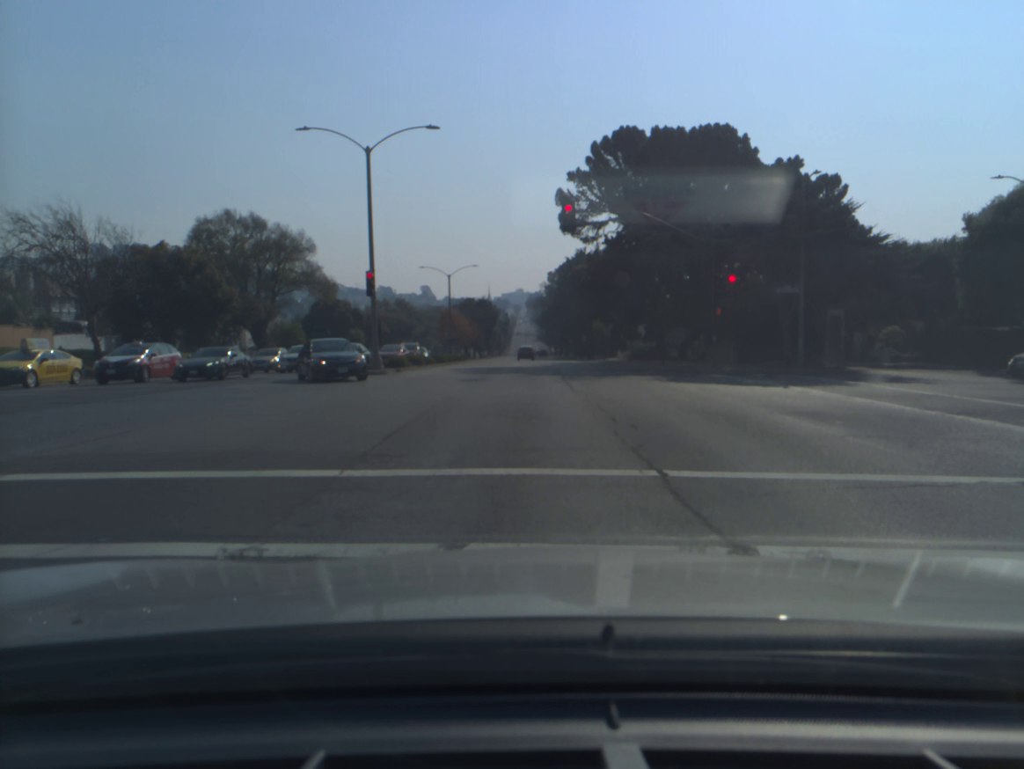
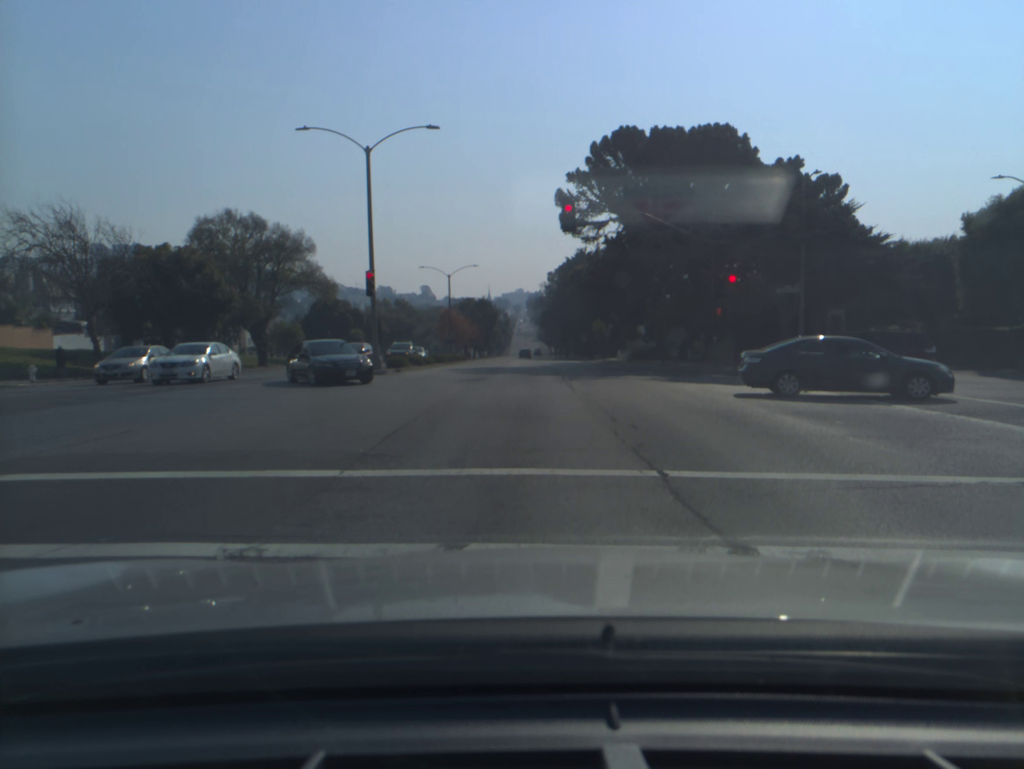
(0.0, 0.0) m; 0°
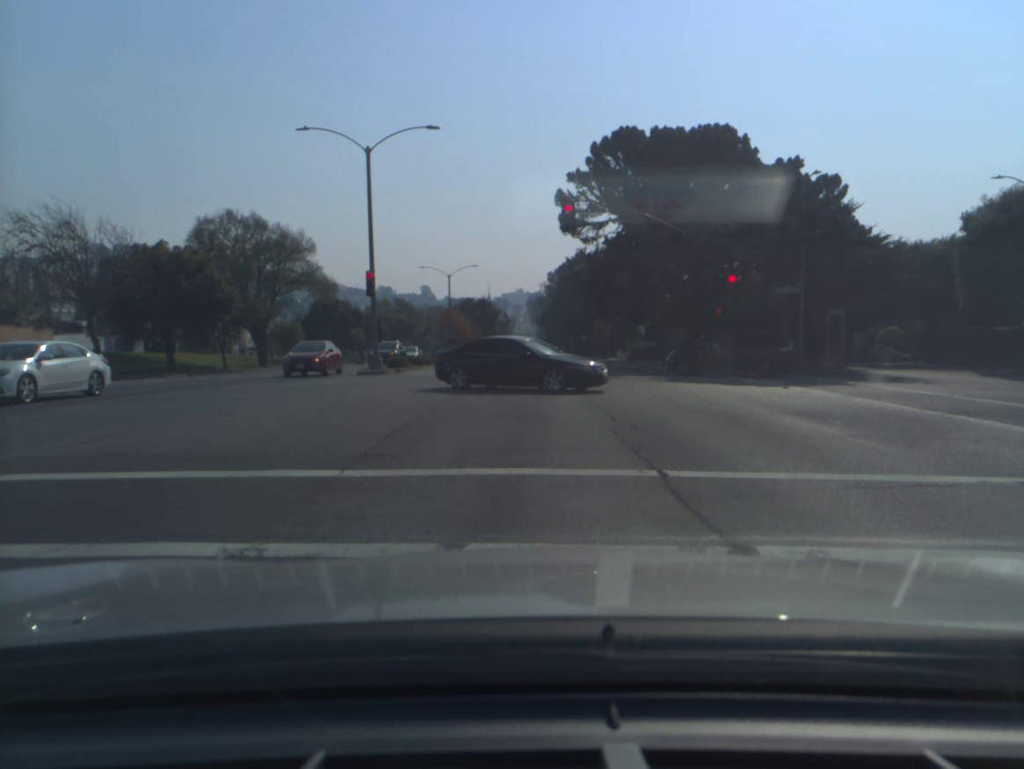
(0.0, 0.0) m; 0°
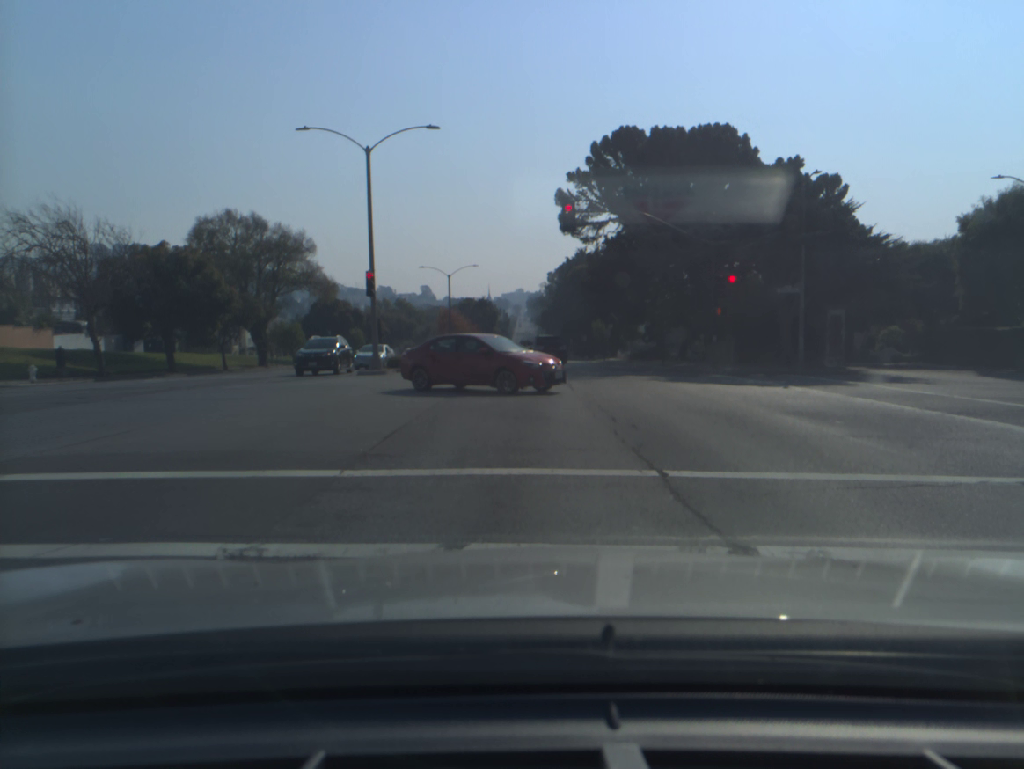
(0.0, 0.0) m; 0°
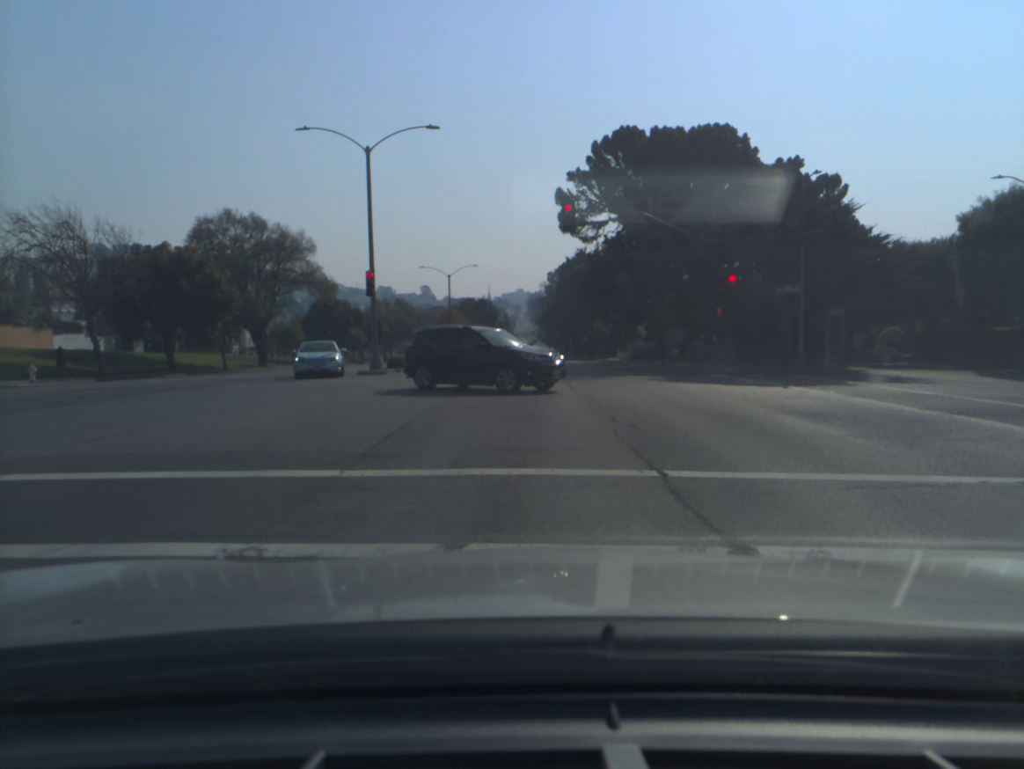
(0.0, 0.0) m; 0°
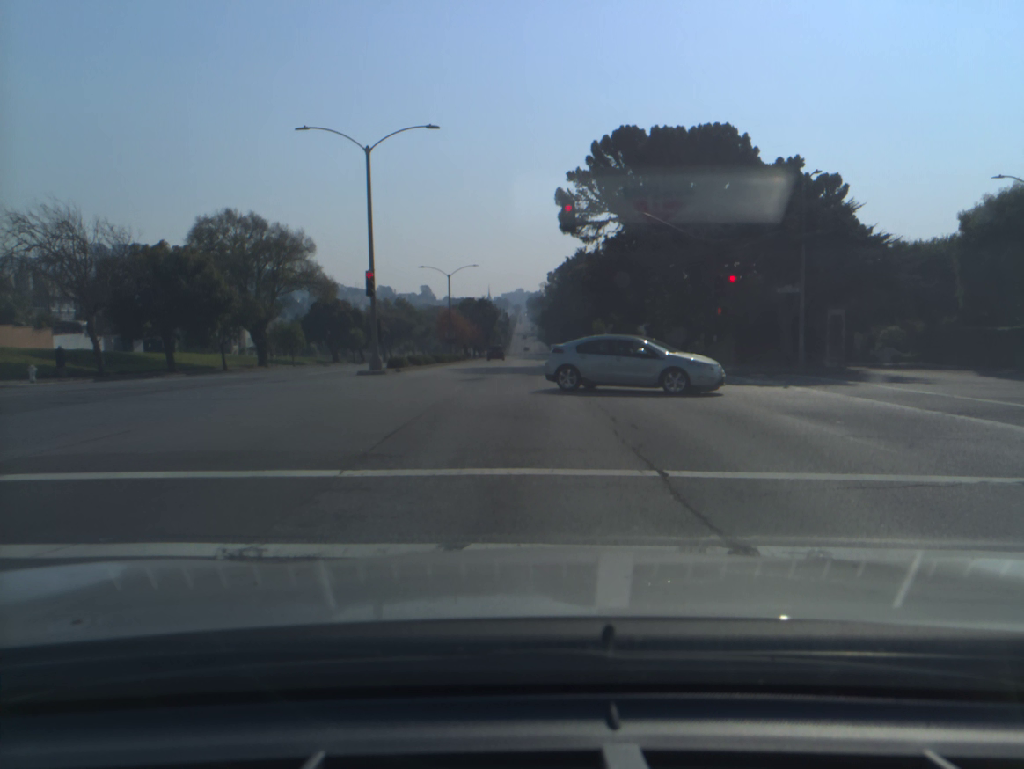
(0.0, 0.0) m; 0°
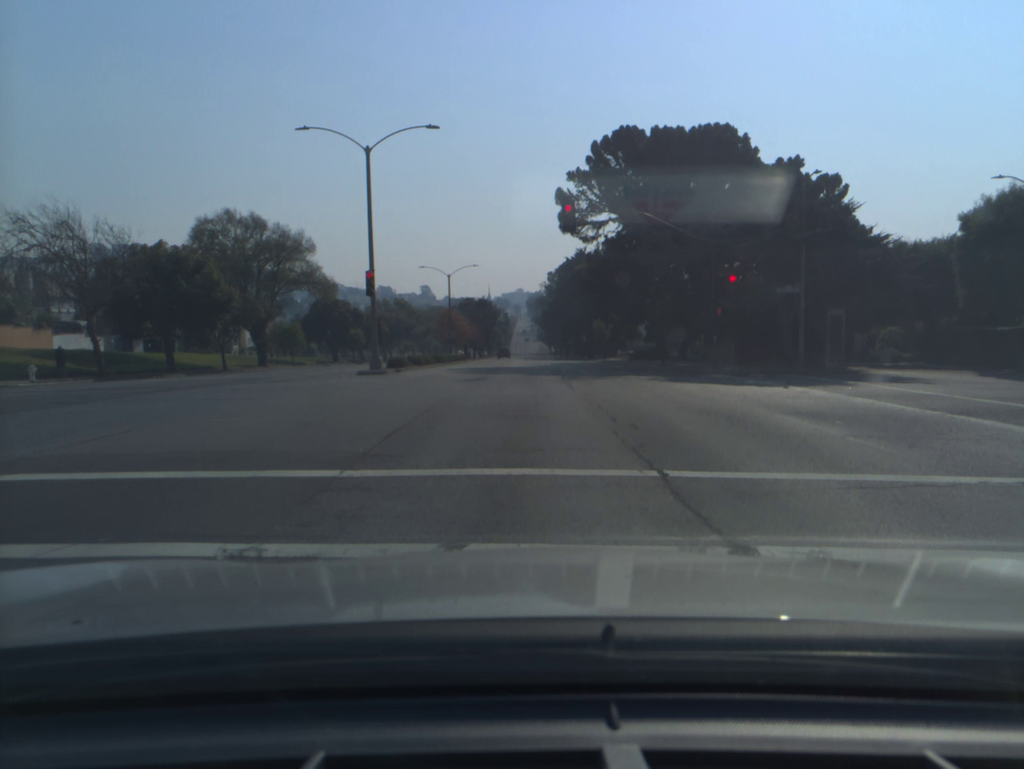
(0.0, 0.0) m; 0°
